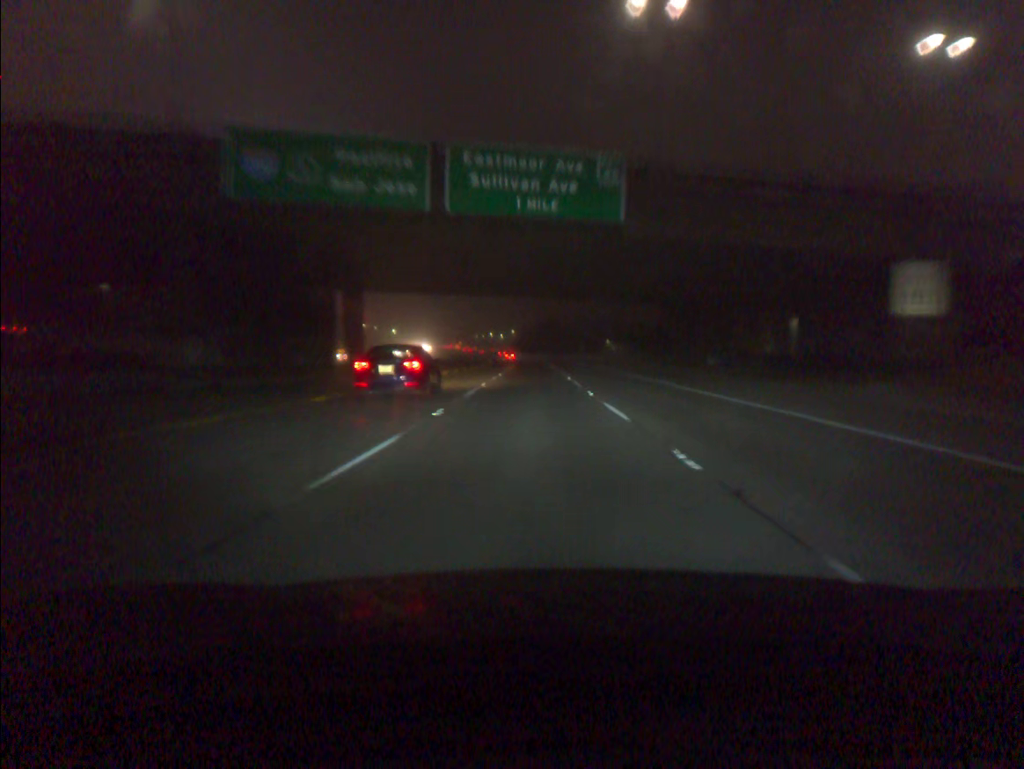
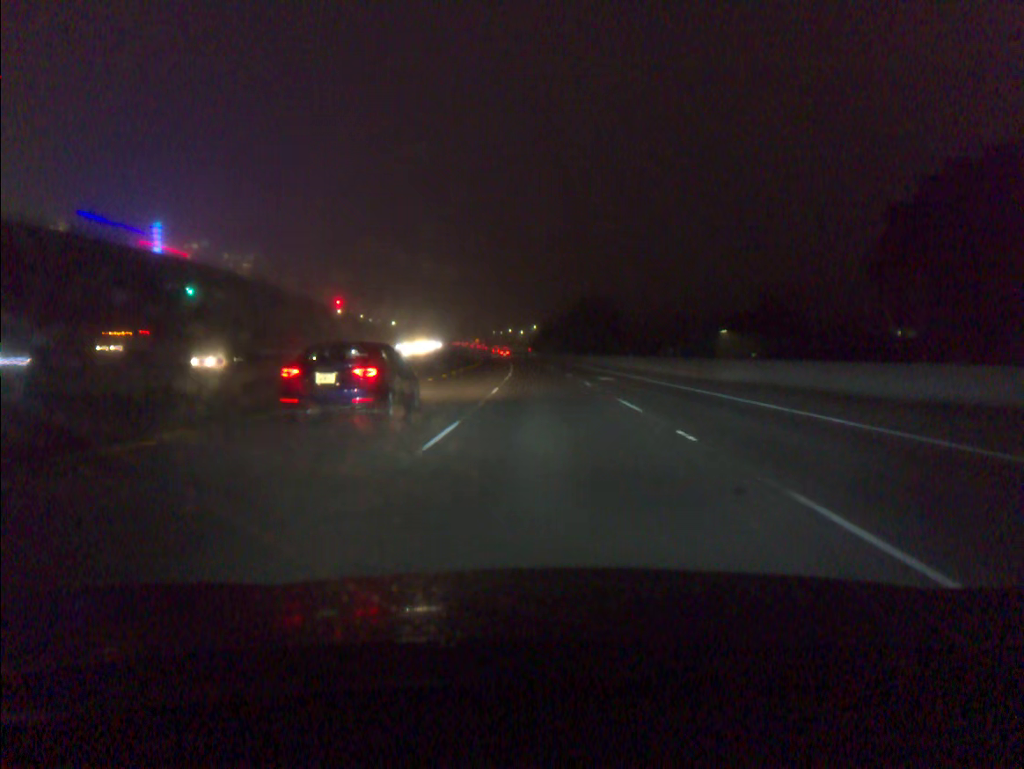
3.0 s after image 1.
(-1.2, +83.9) m; -2°
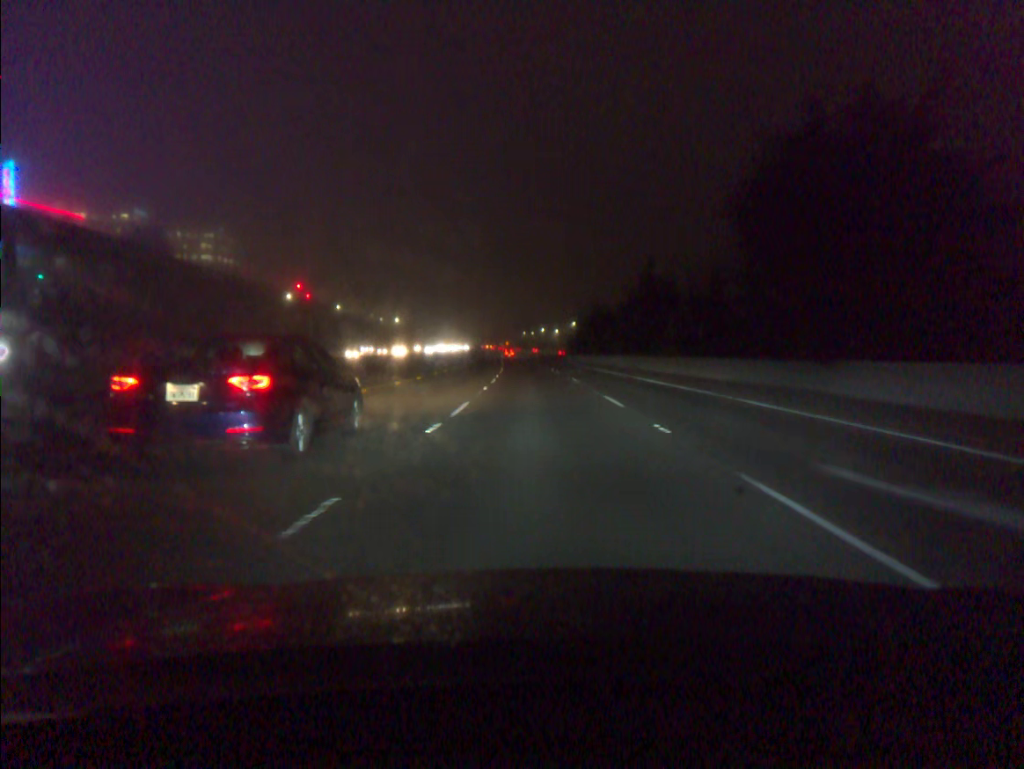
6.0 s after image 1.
(-1.4, +86.2) m; -3°
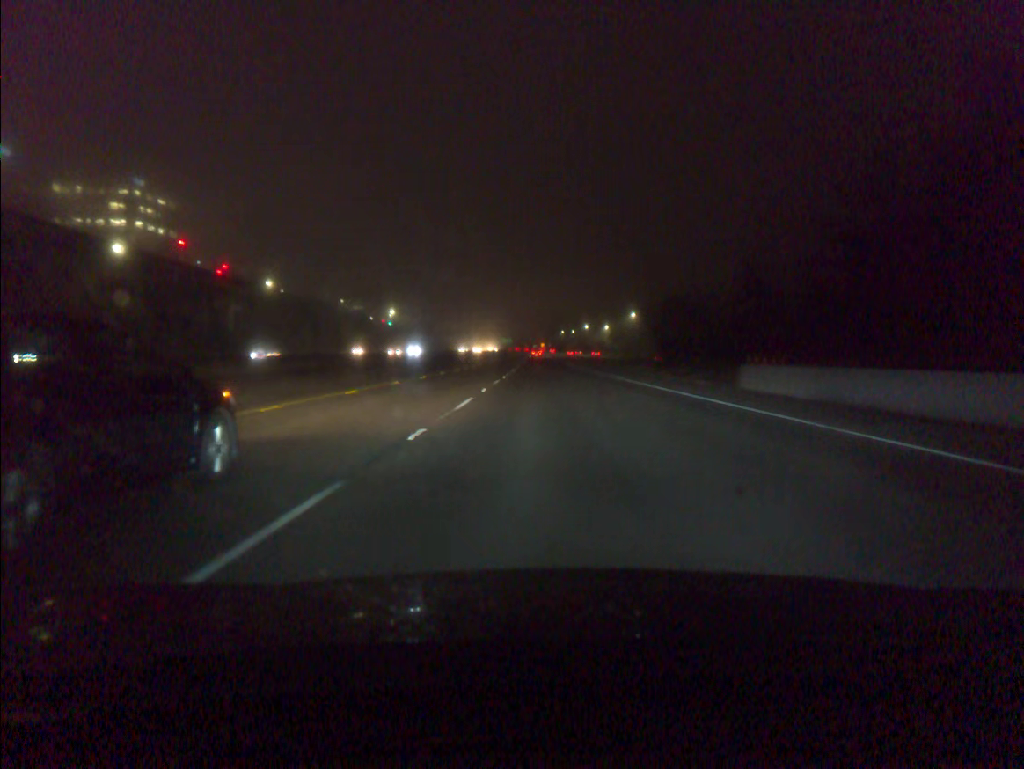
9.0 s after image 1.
(-2.5, +88.1) m; -3°
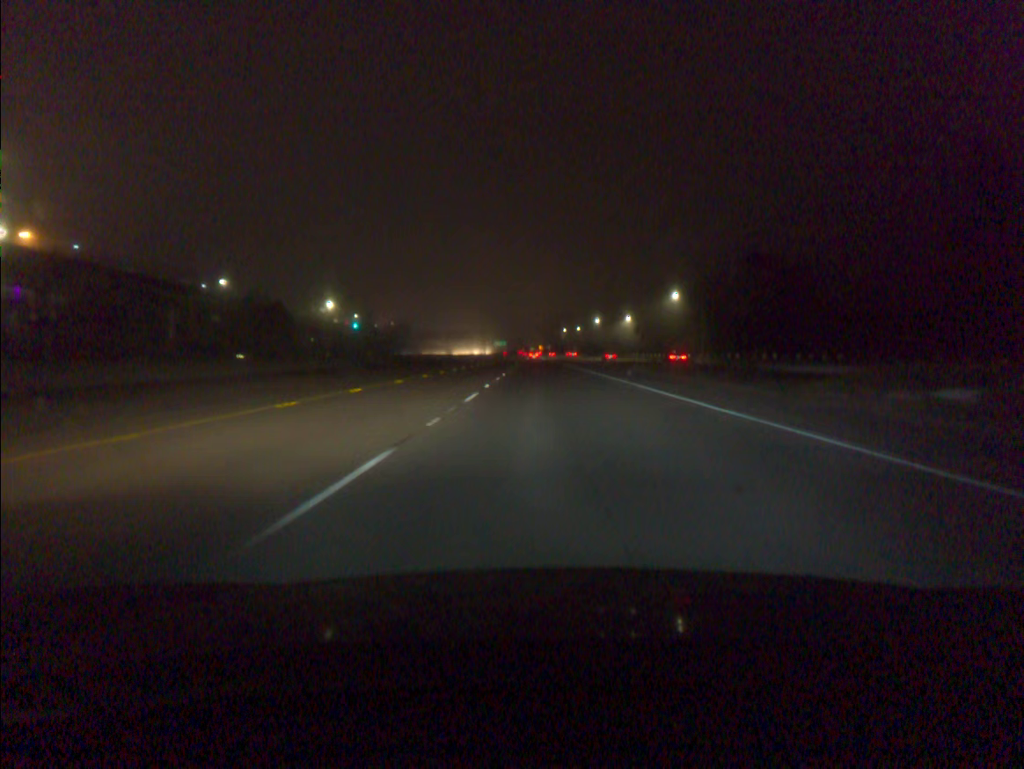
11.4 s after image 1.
(-0.1, +71.8) m; 0°
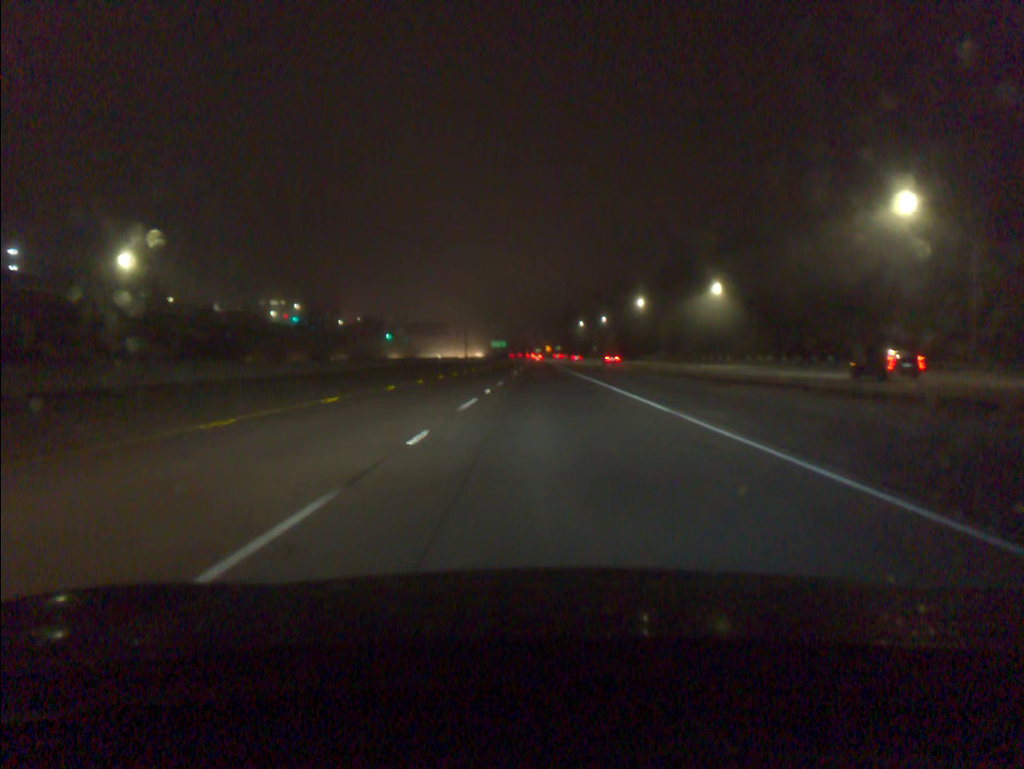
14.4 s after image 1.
(-0.4, +90.4) m; 0°
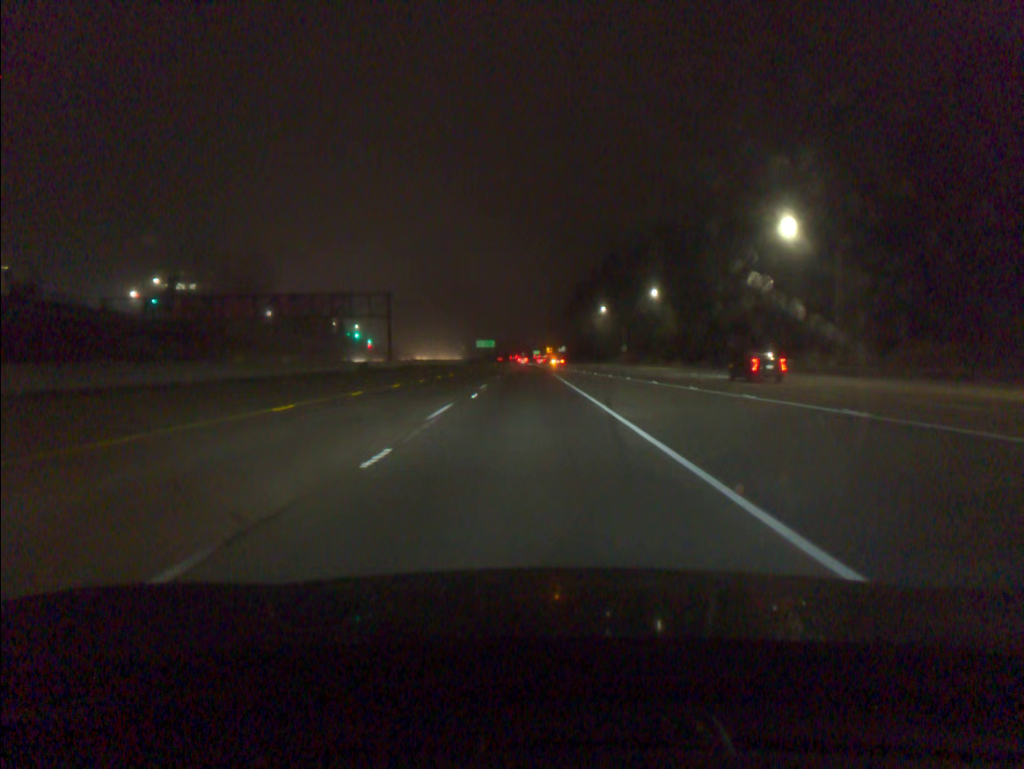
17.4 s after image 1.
(+0.3, +90.7) m; 0°
